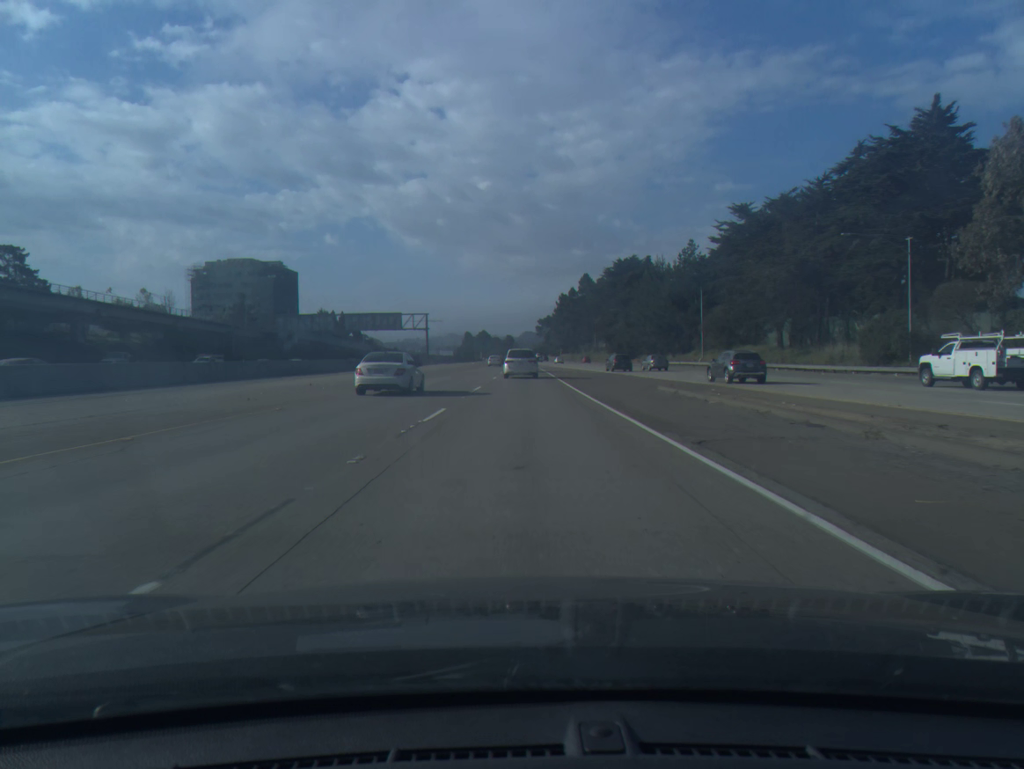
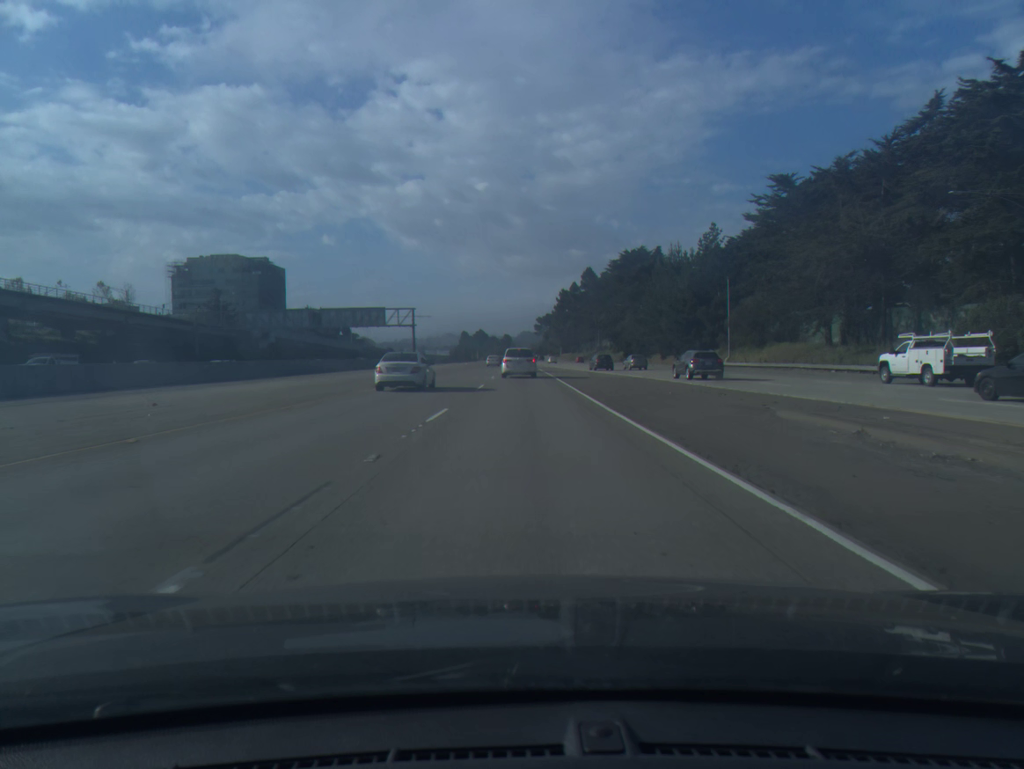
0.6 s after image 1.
(0.0, +14.5) m; 0°
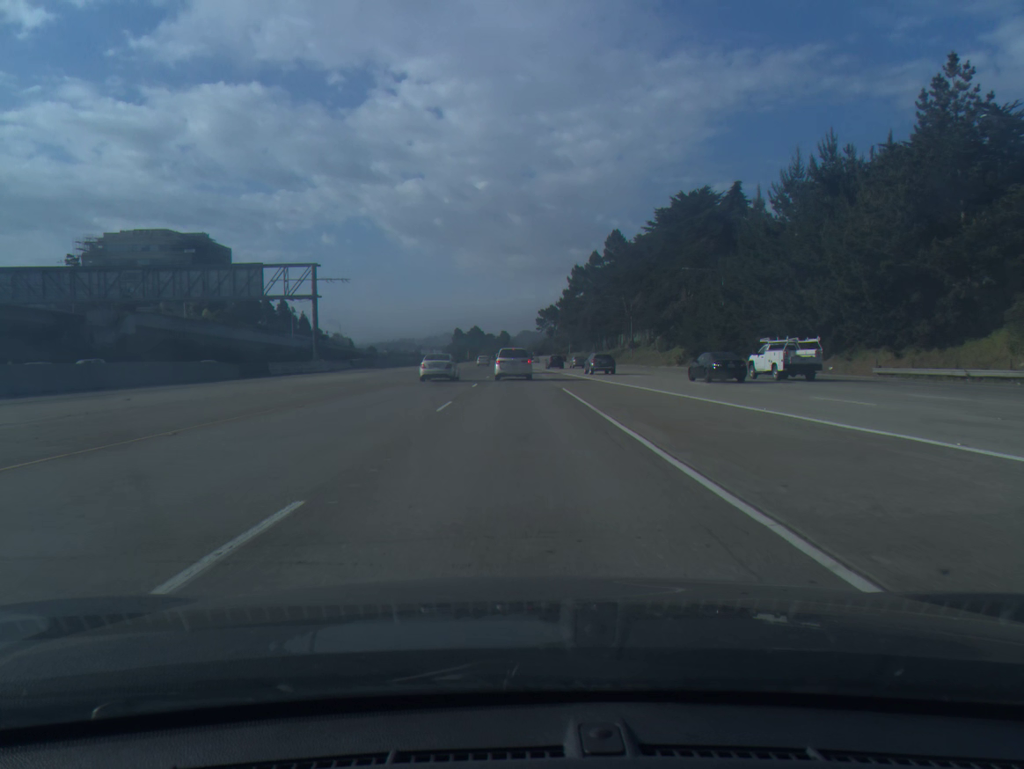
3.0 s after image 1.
(+0.2, +57.2) m; 0°
